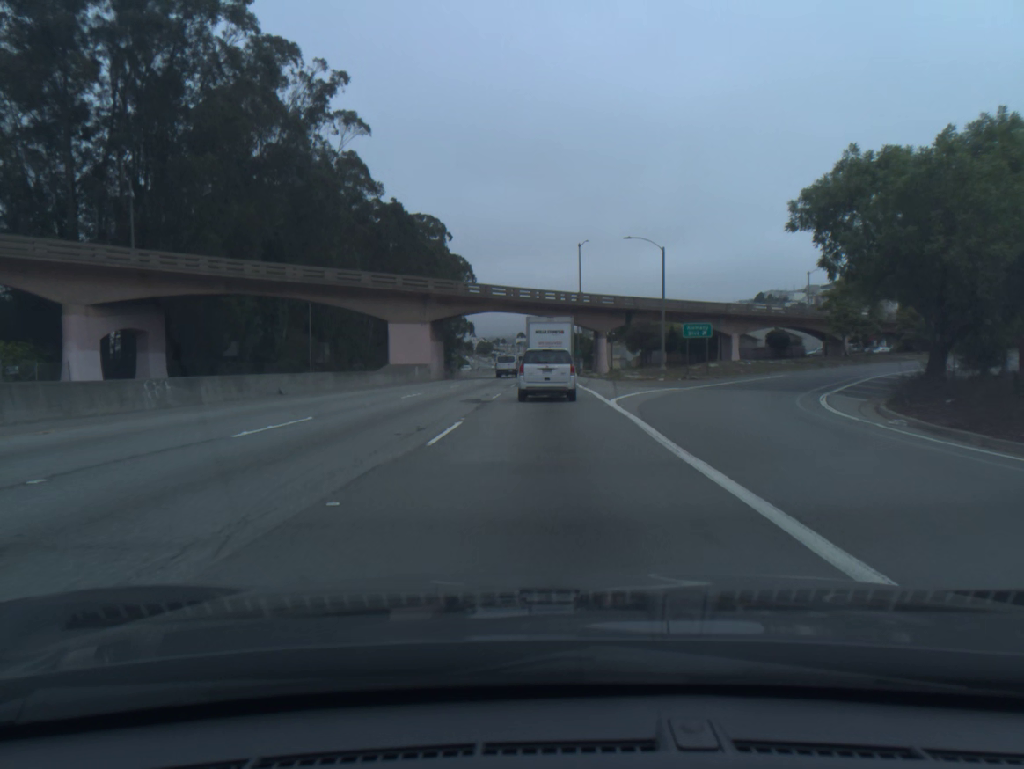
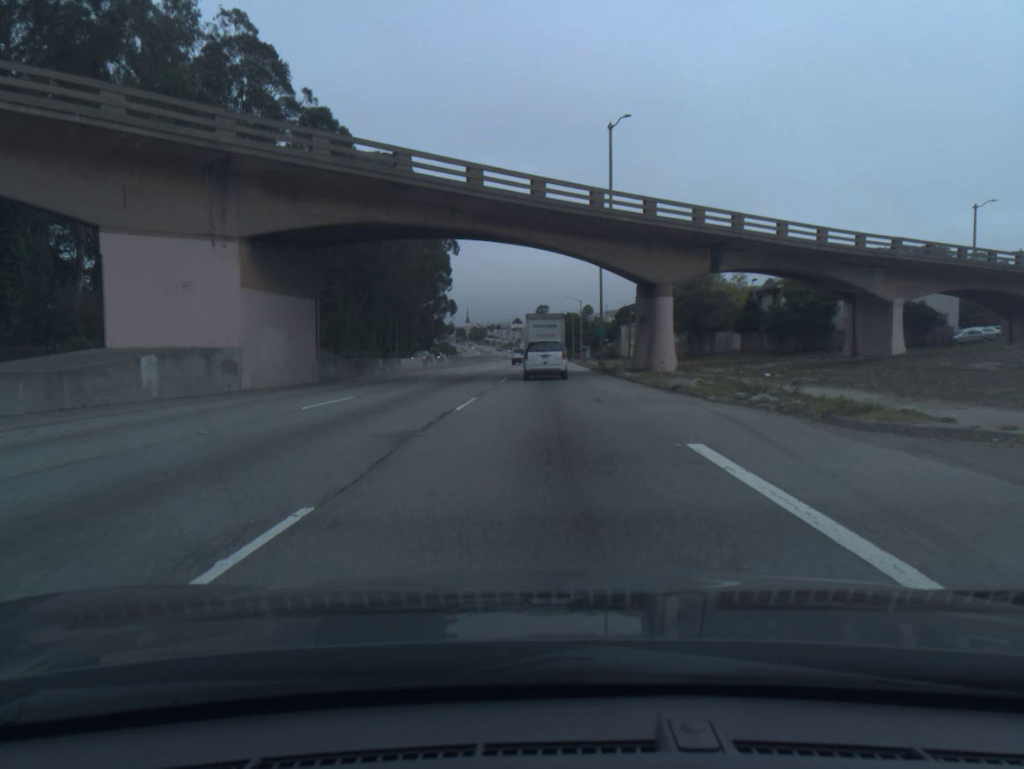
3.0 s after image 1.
(+0.3, +40.5) m; 0°
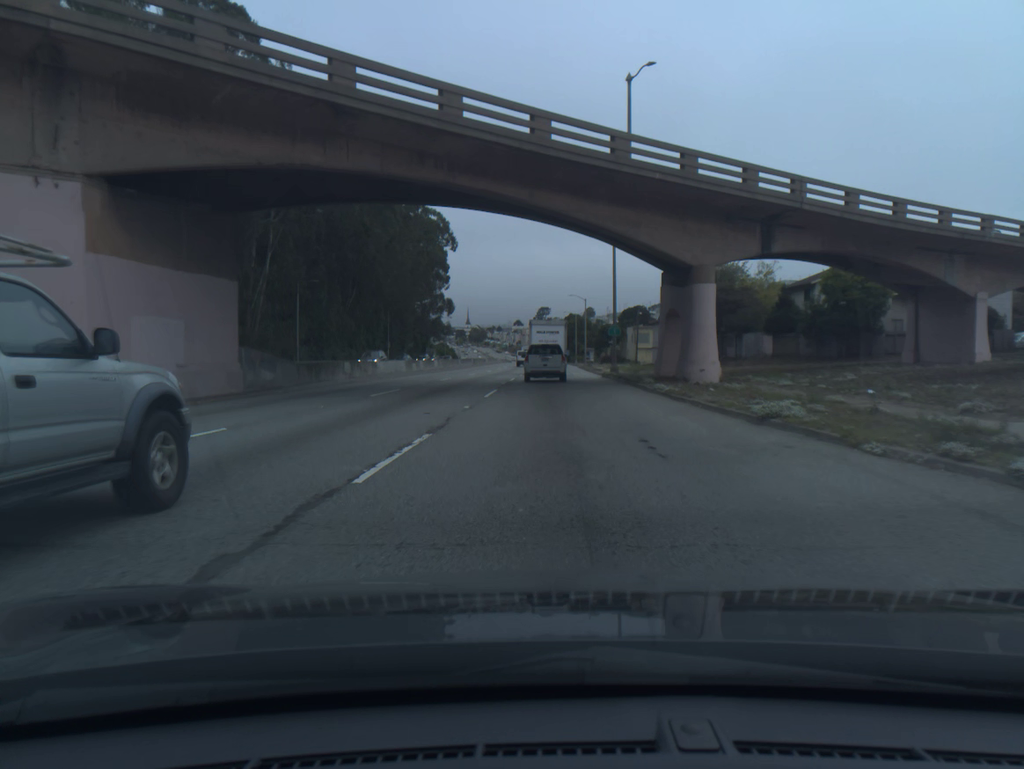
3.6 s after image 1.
(0.0, +8.6) m; 0°
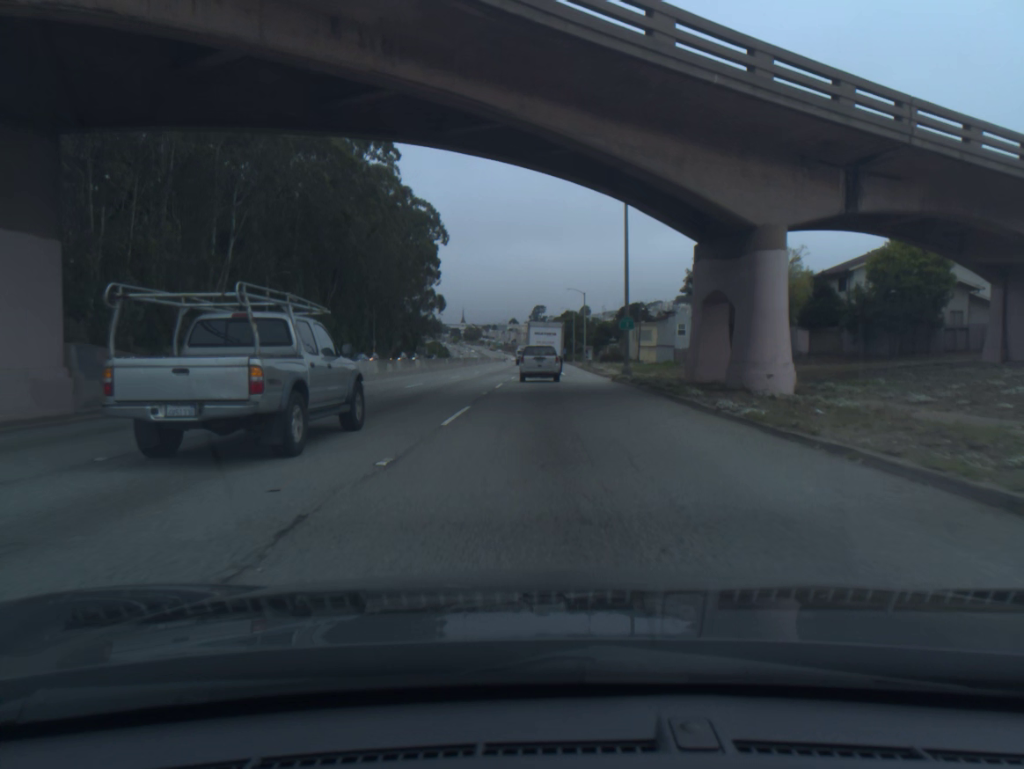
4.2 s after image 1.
(0.0, +8.8) m; 0°
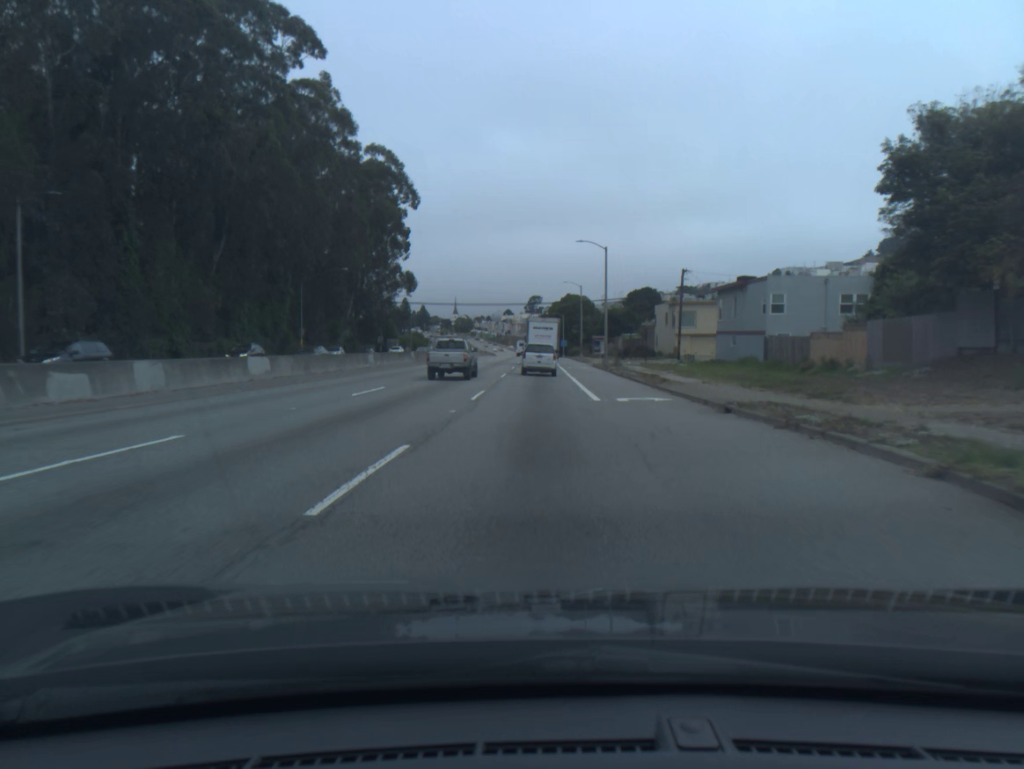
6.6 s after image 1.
(+0.3, +36.6) m; 0°
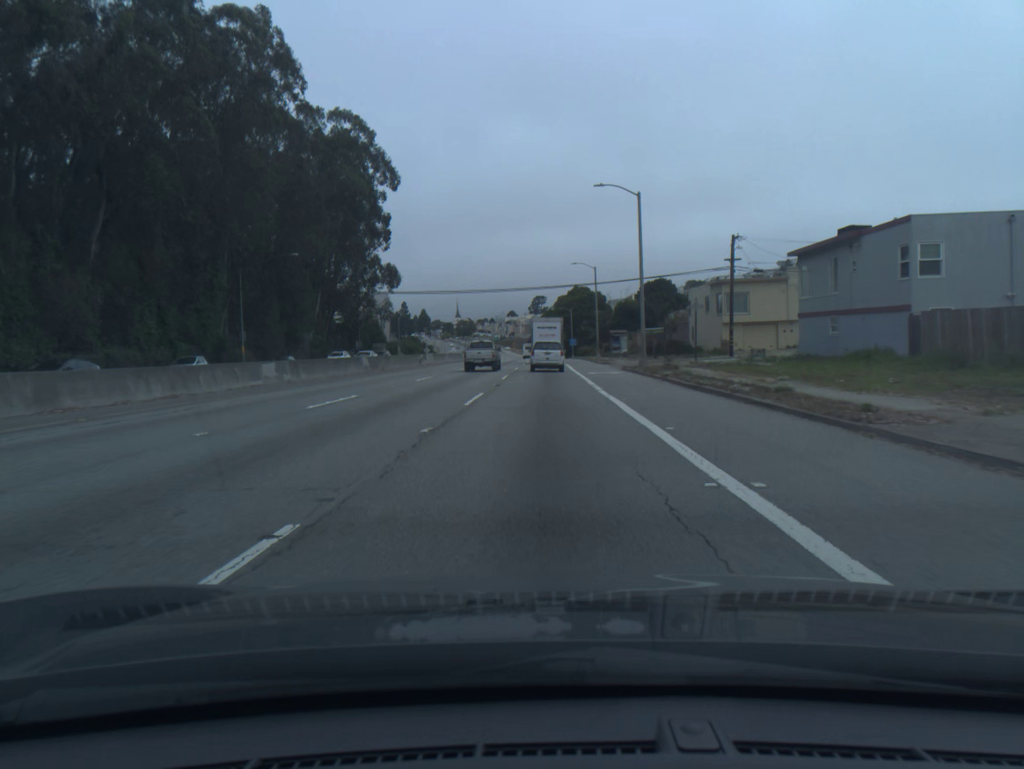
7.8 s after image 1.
(-0.1, +19.4) m; 0°
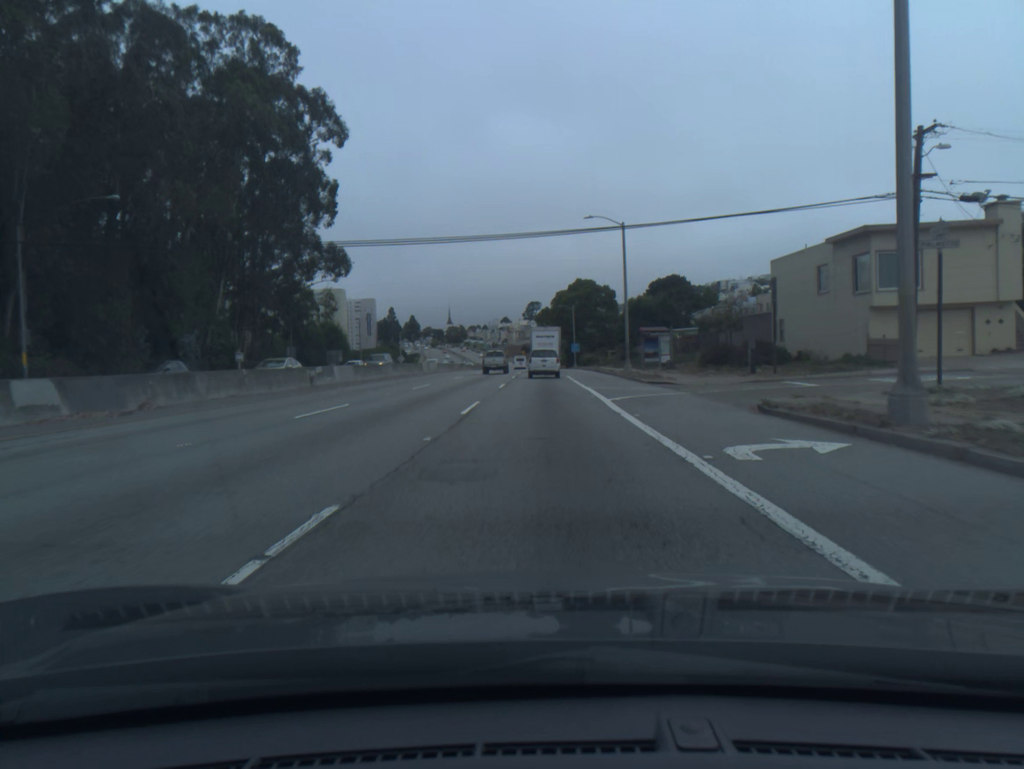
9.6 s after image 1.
(0.0, +30.1) m; 0°
